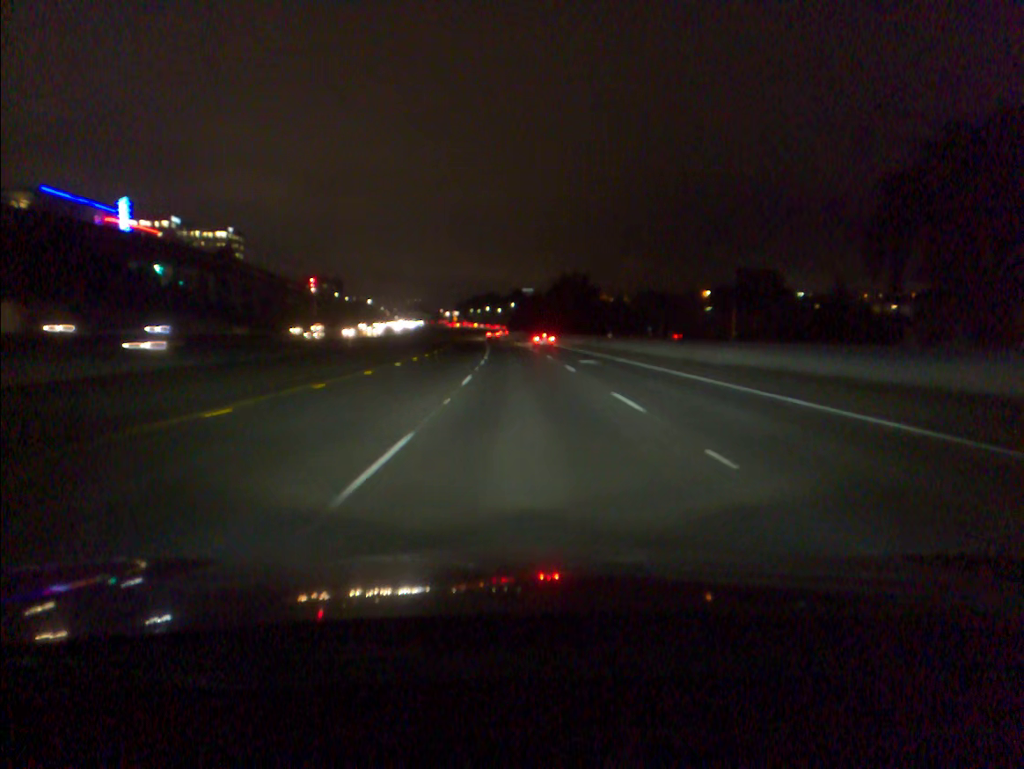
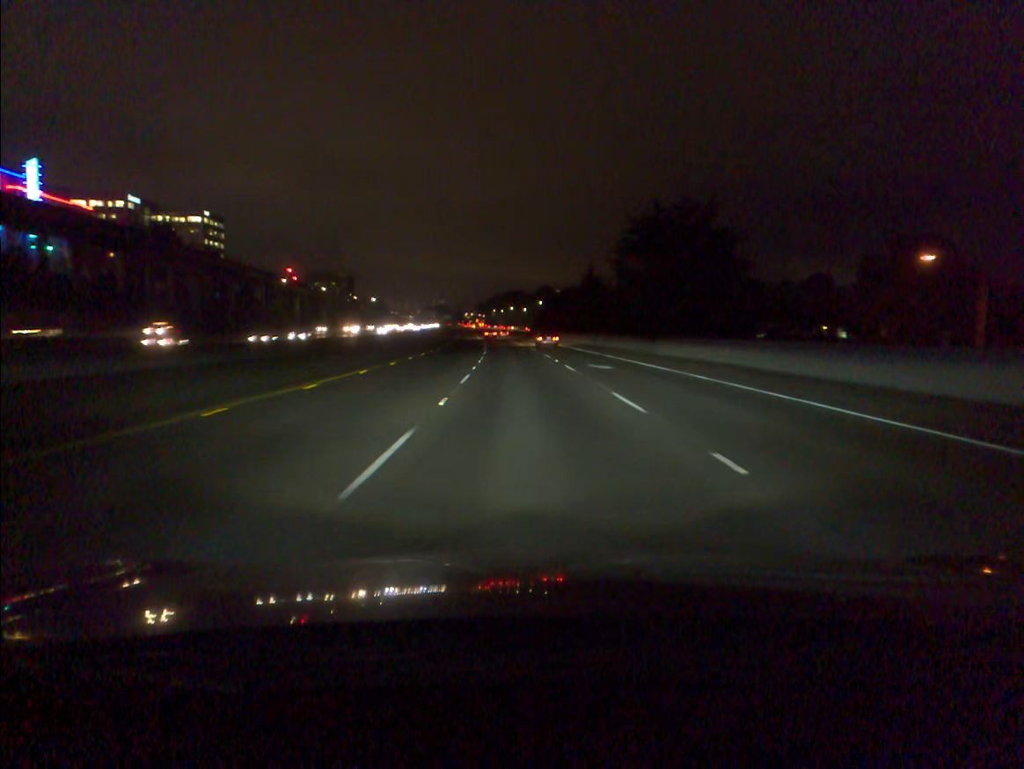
(-0.9, +58.1) m; -2°
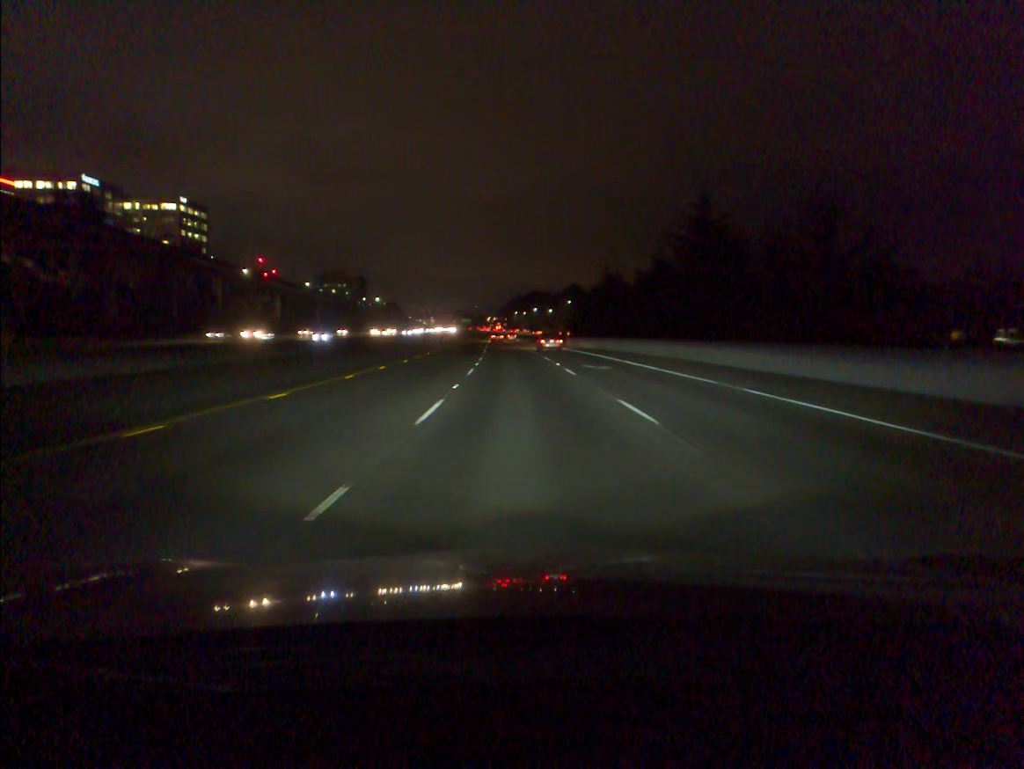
(-0.6, +45.4) m; -2°
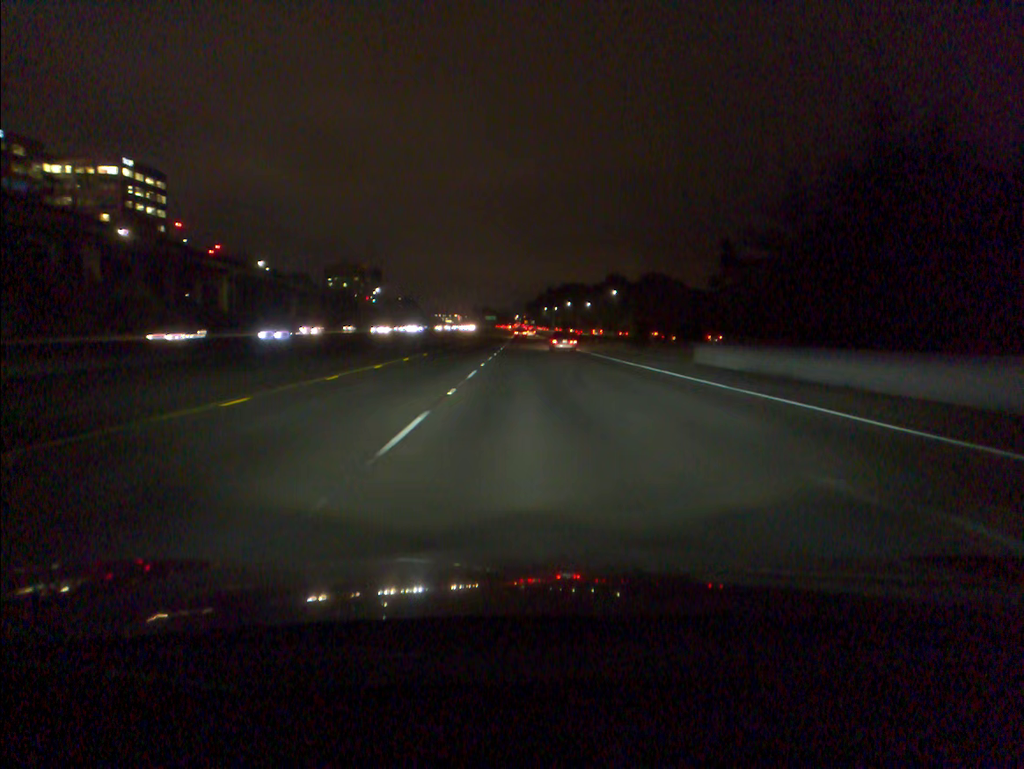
(-1.3, +61.3) m; -2°
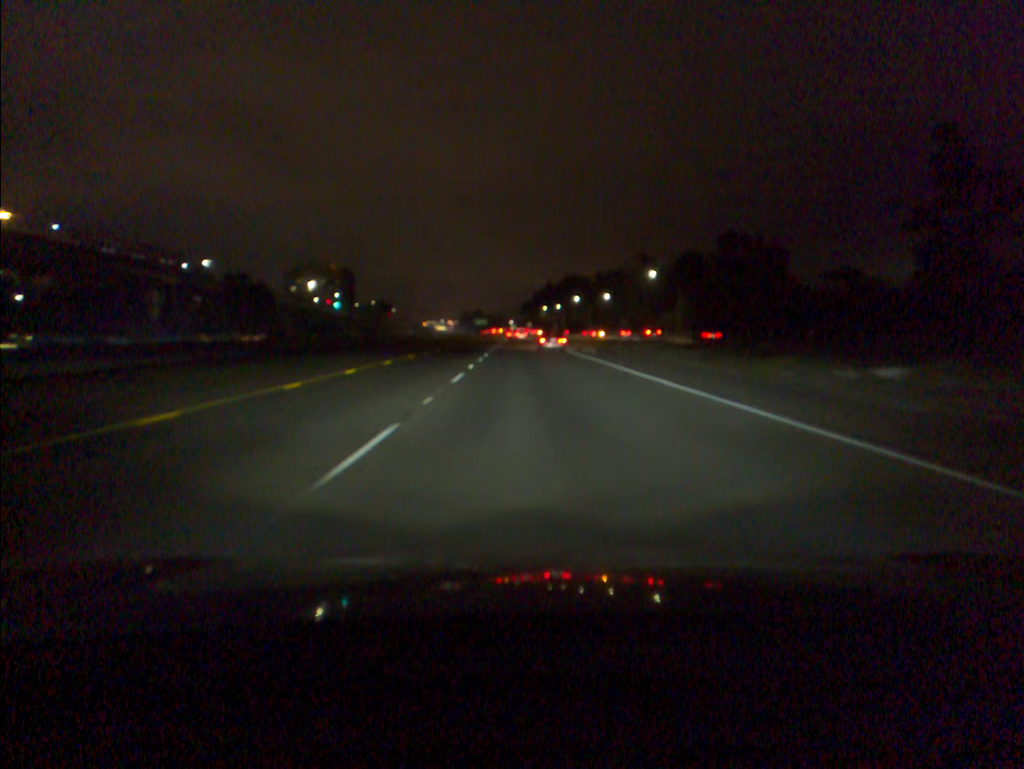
(+0.2, +76.0) m; 0°
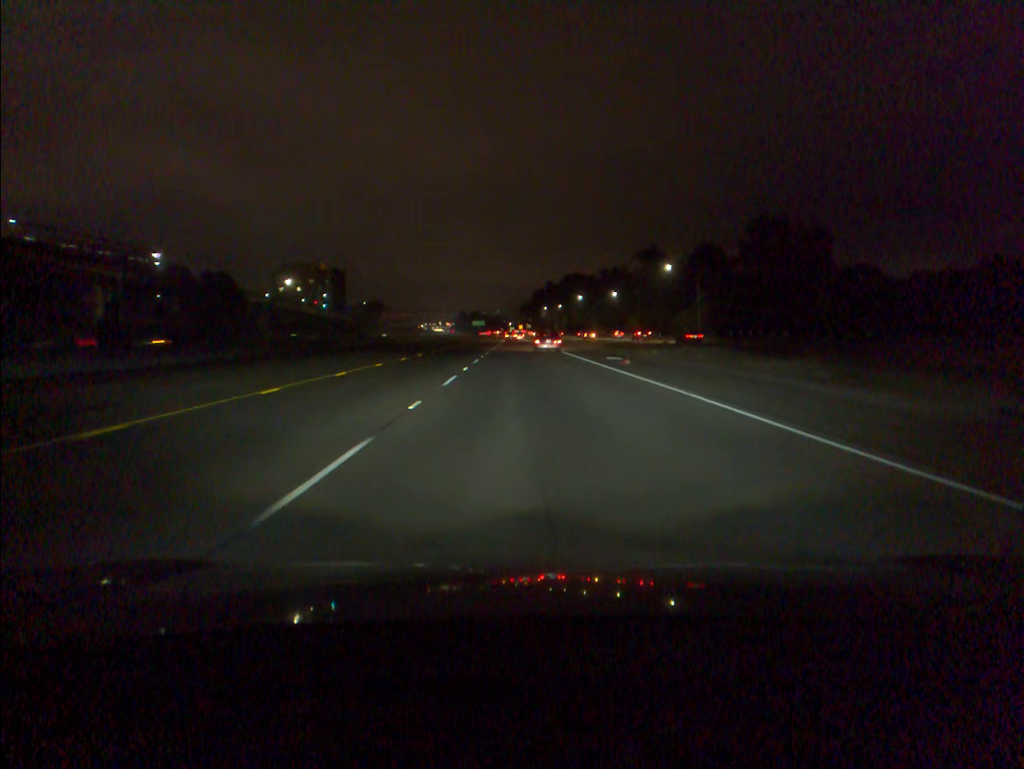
(0.0, +15.3) m; 0°
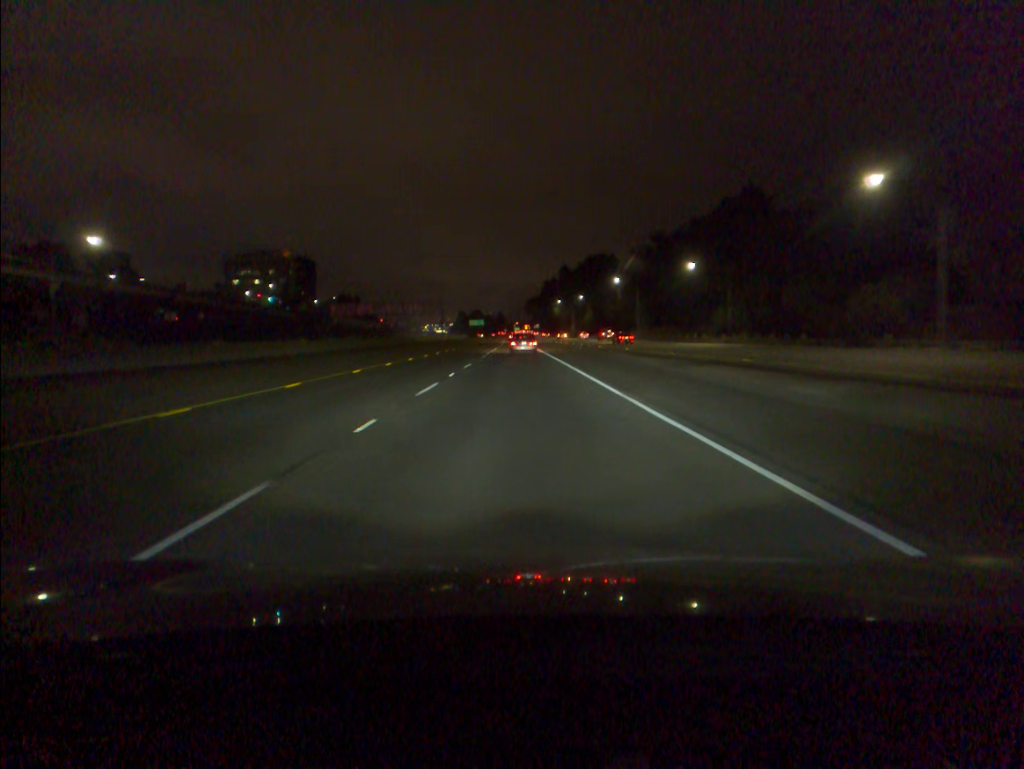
(-0.2, +76.6) m; 0°
